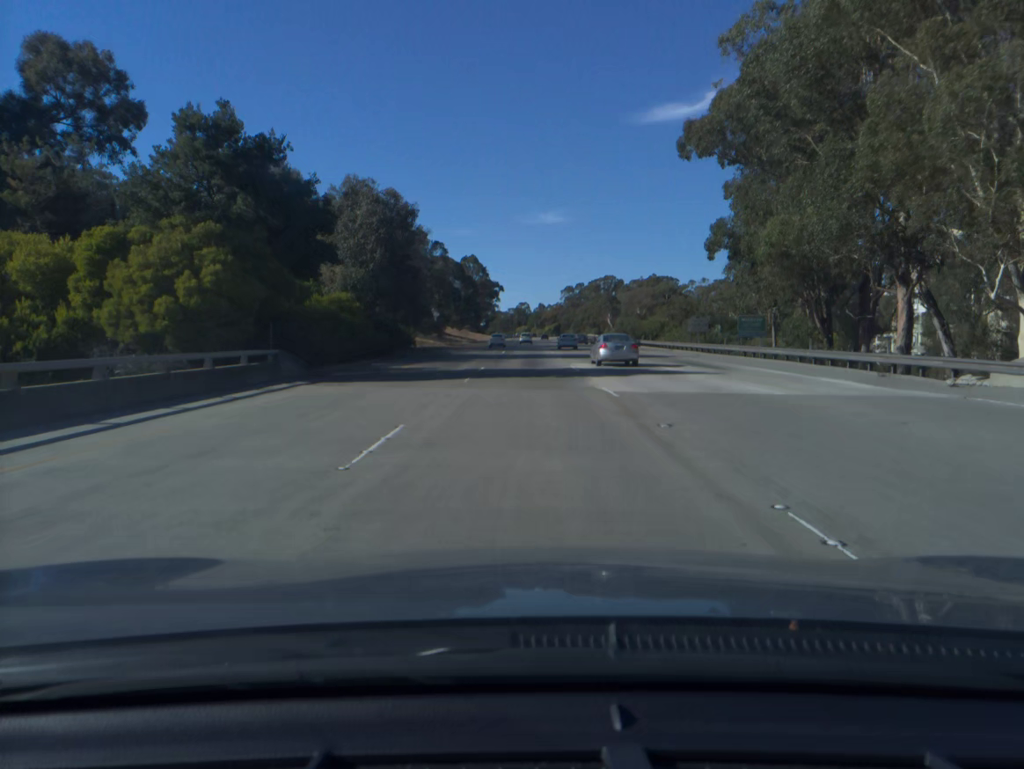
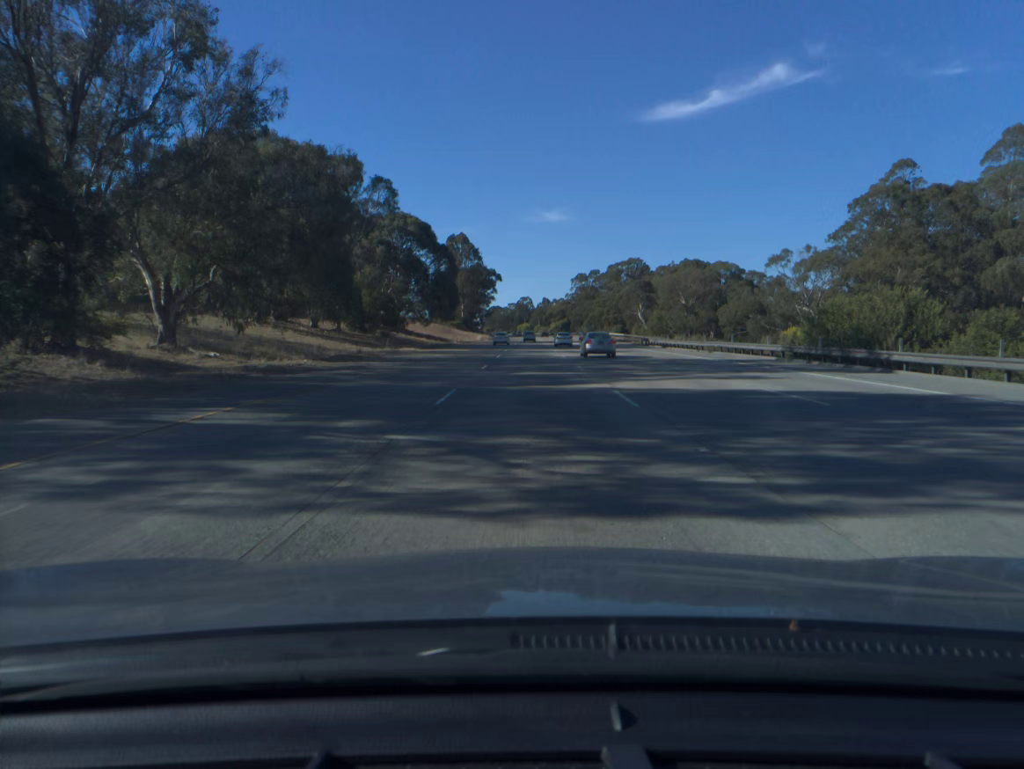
(-0.1, +59.4) m; 0°
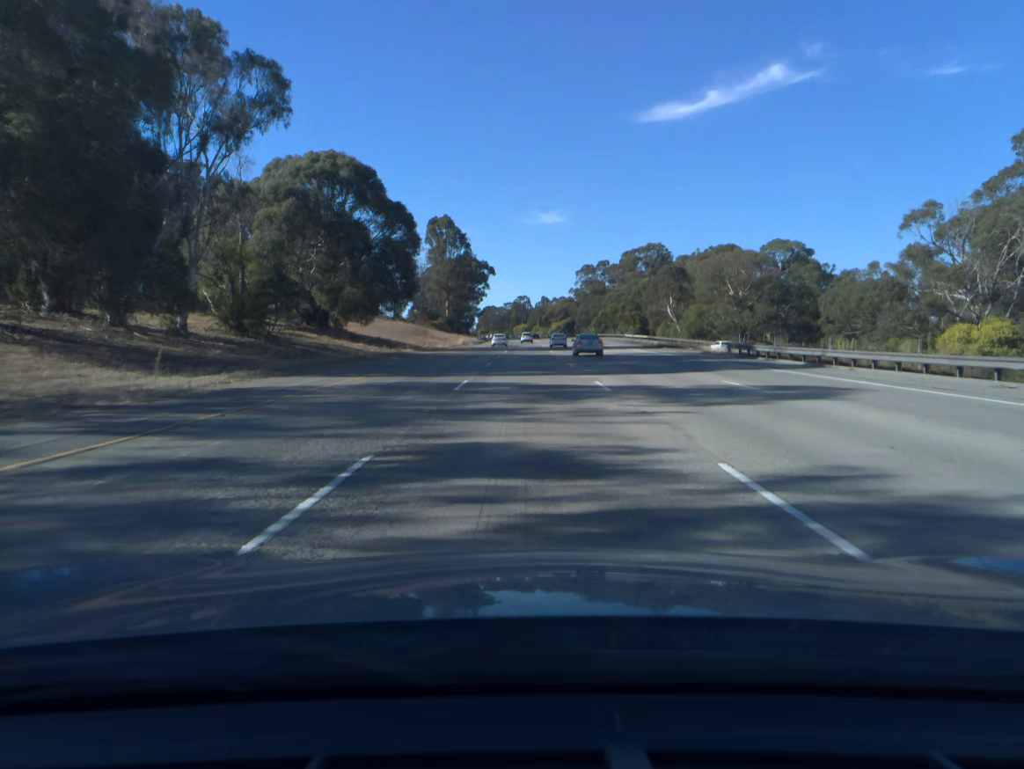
(0.0, +39.5) m; 0°
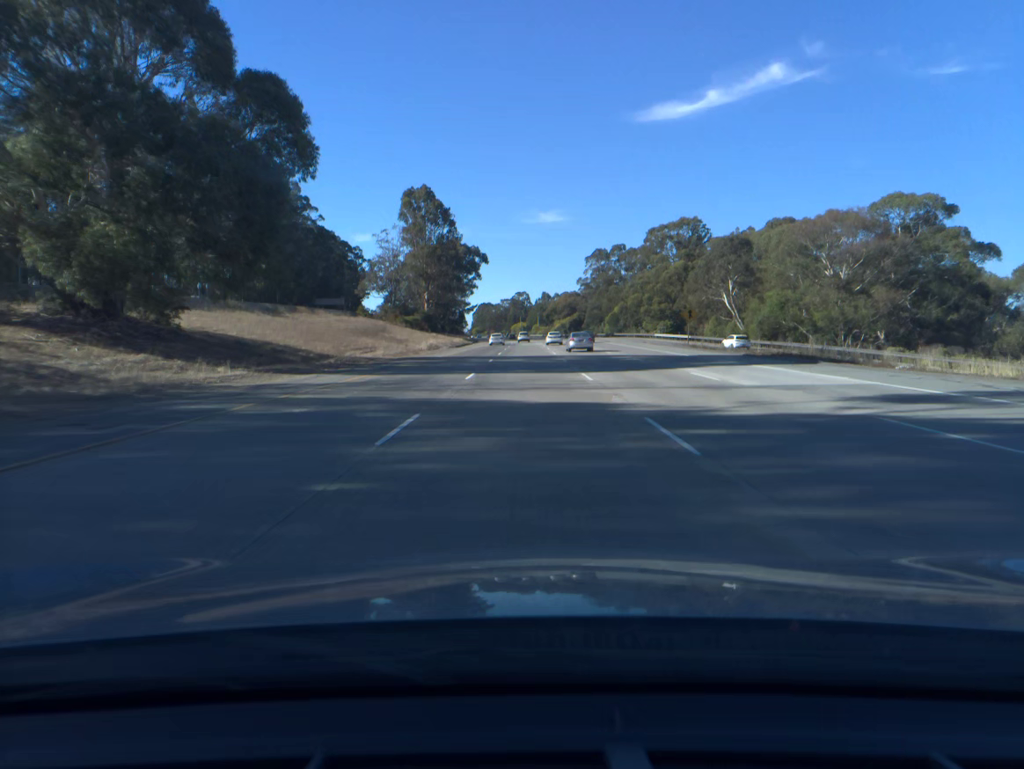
(0.0, +39.6) m; 0°
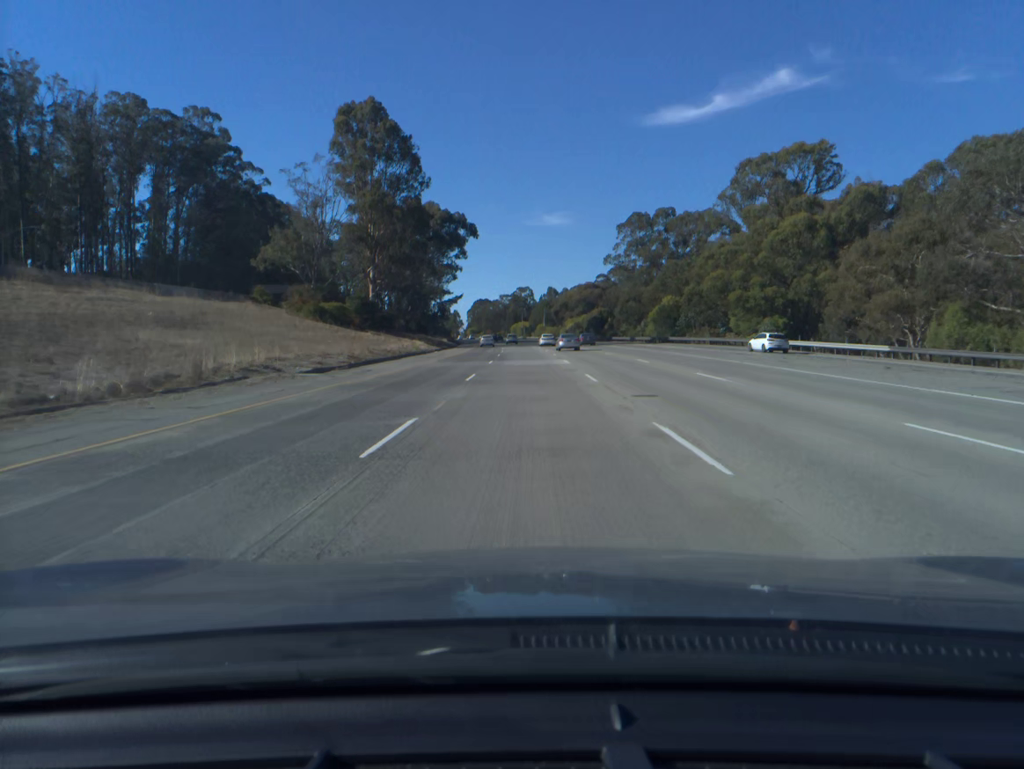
(-0.1, +59.4) m; 0°
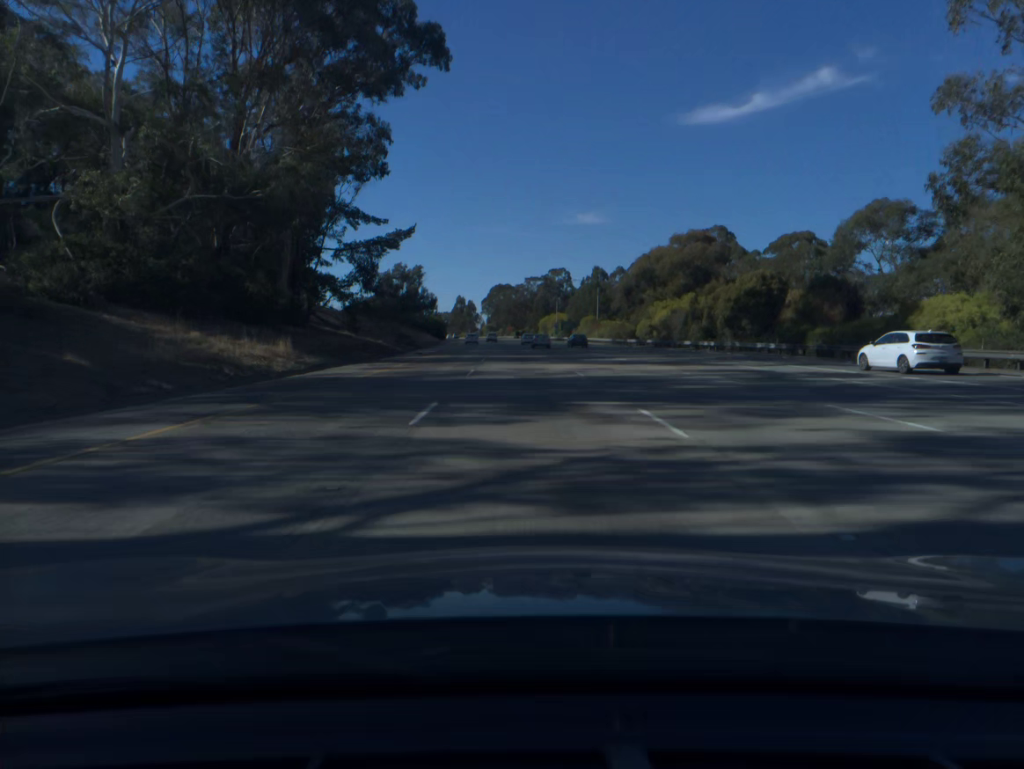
(-1.3, +99.3) m; -2°
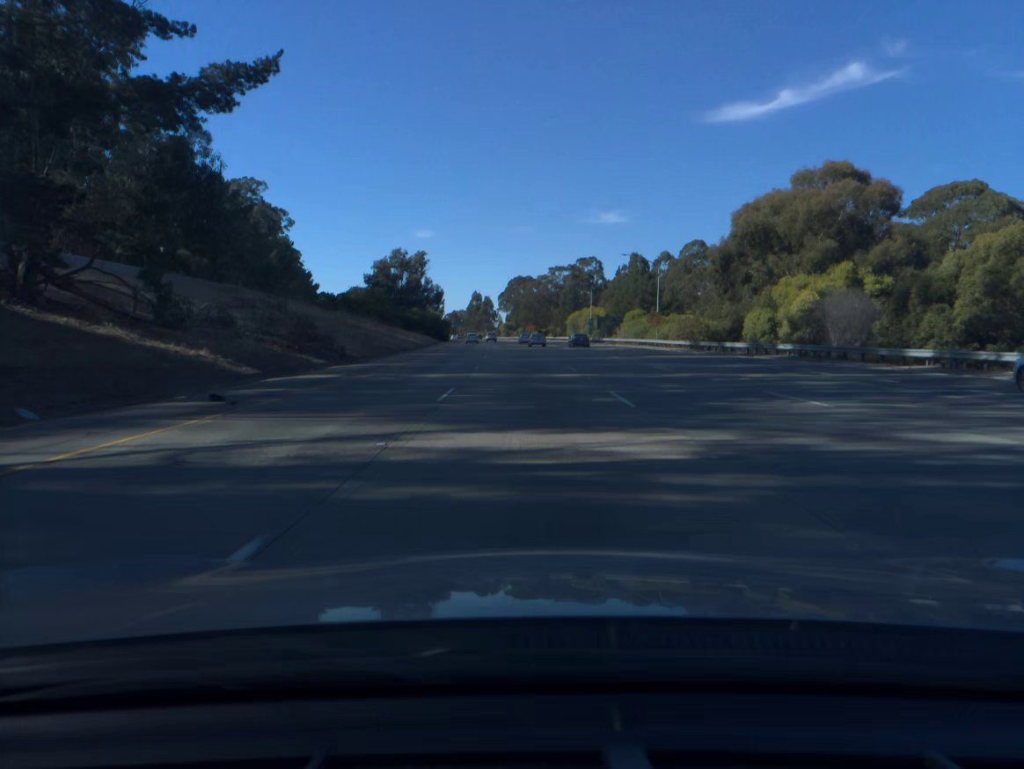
(-0.6, +39.8) m; -2°
